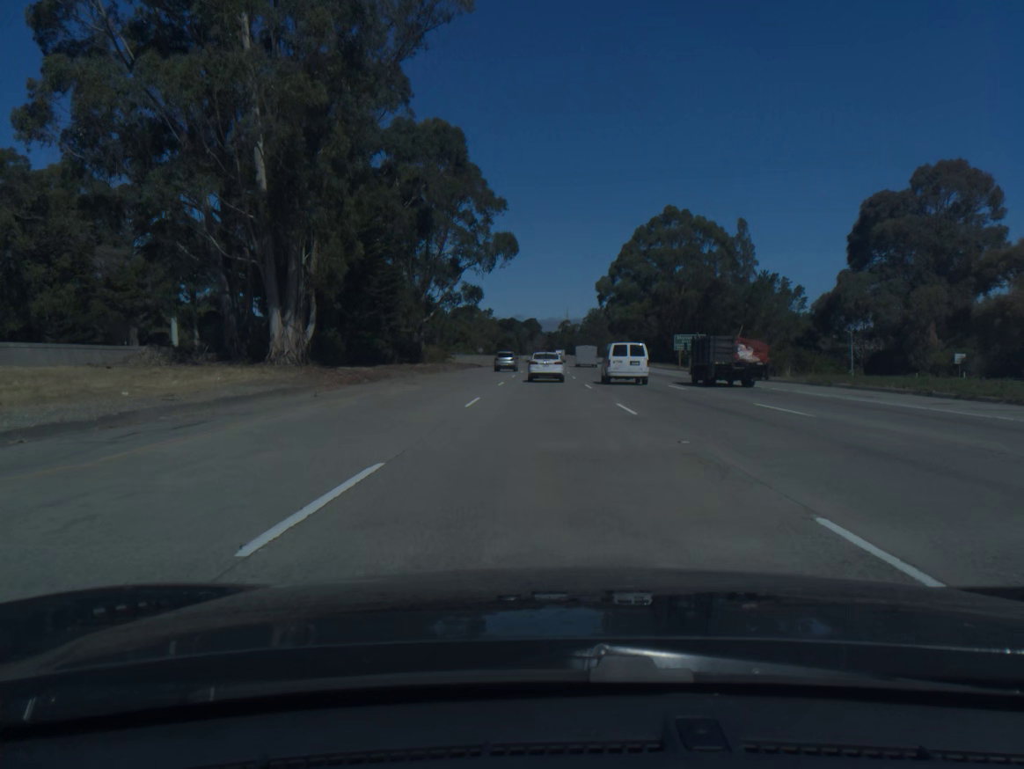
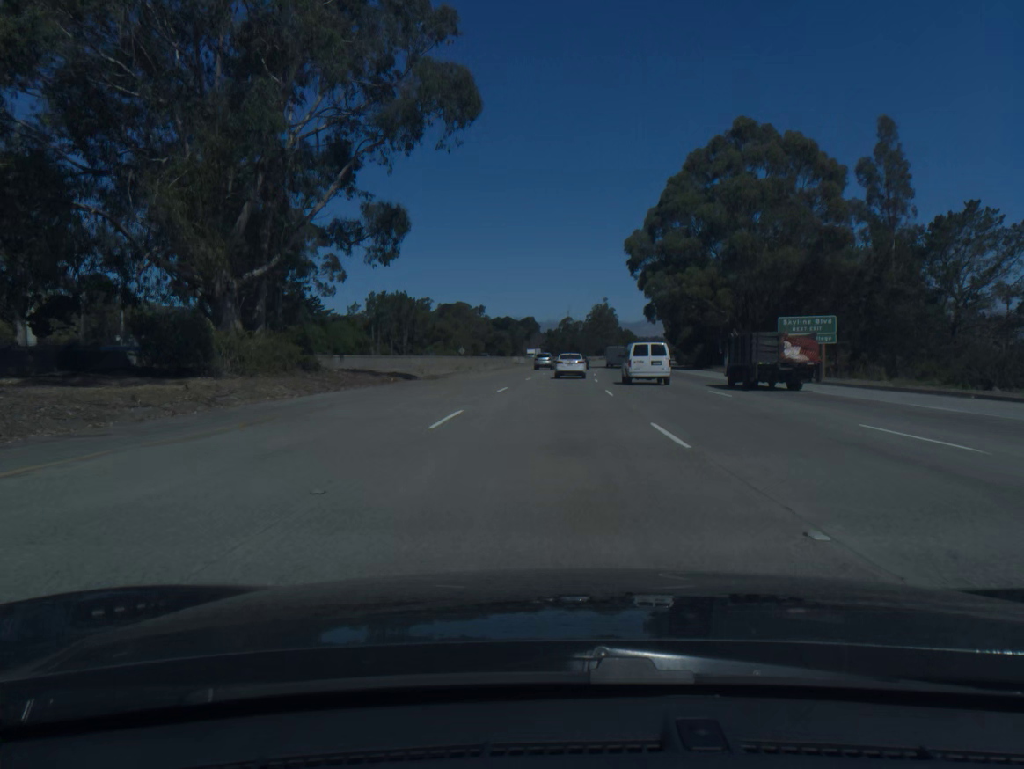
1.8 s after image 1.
(-0.1, +50.0) m; 0°
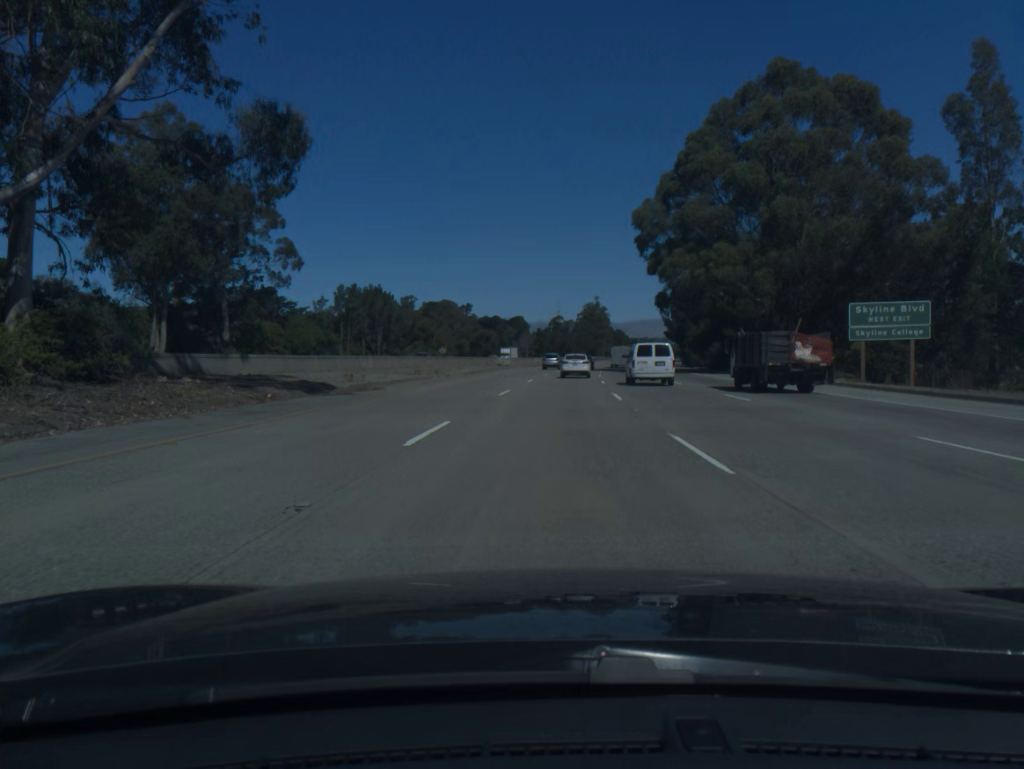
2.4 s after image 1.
(+0.1, +16.8) m; +1°
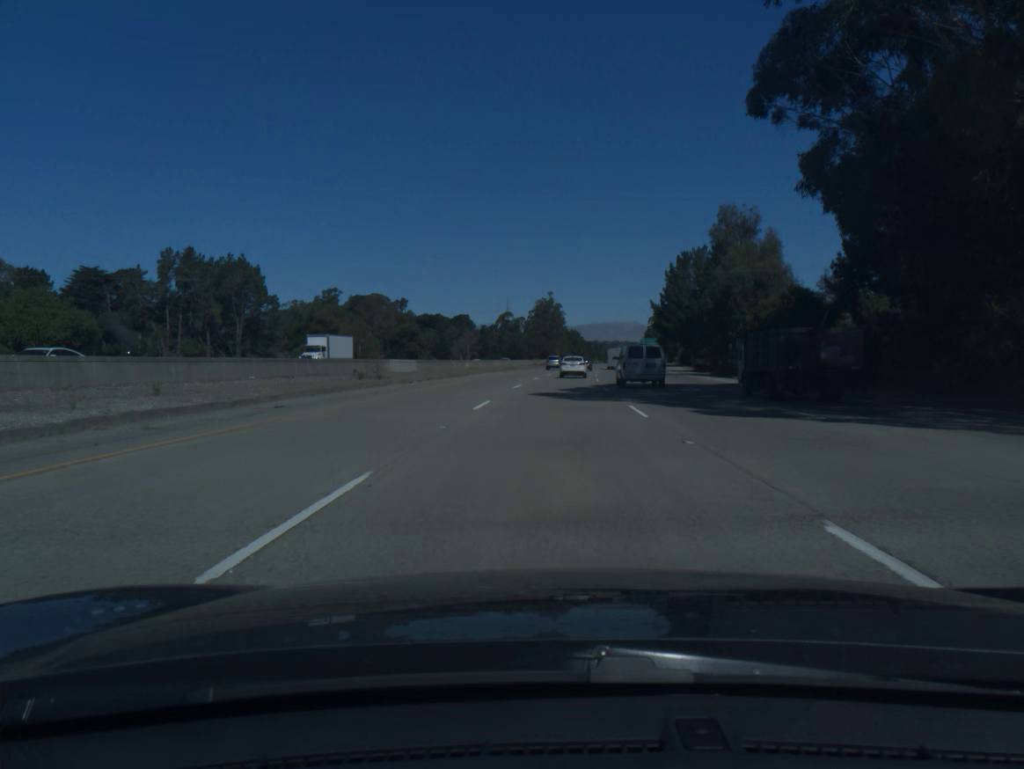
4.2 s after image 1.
(+1.4, +50.7) m; +3°
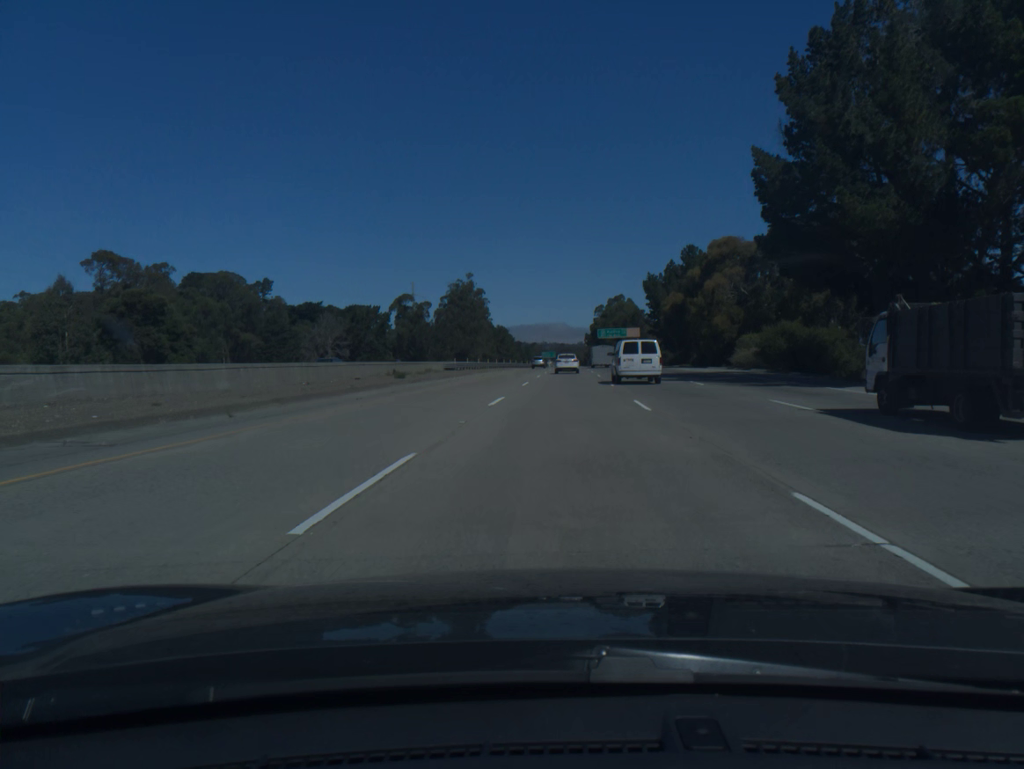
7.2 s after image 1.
(+3.8, +86.3) m; +5°
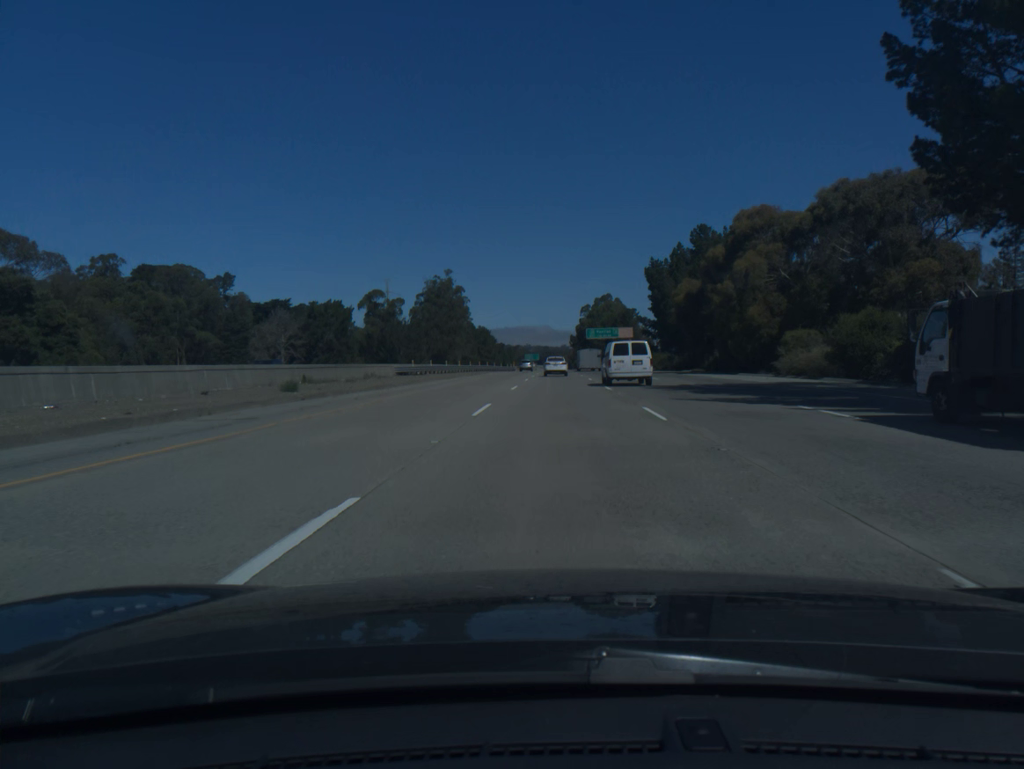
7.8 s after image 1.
(+0.2, +17.5) m; +1°
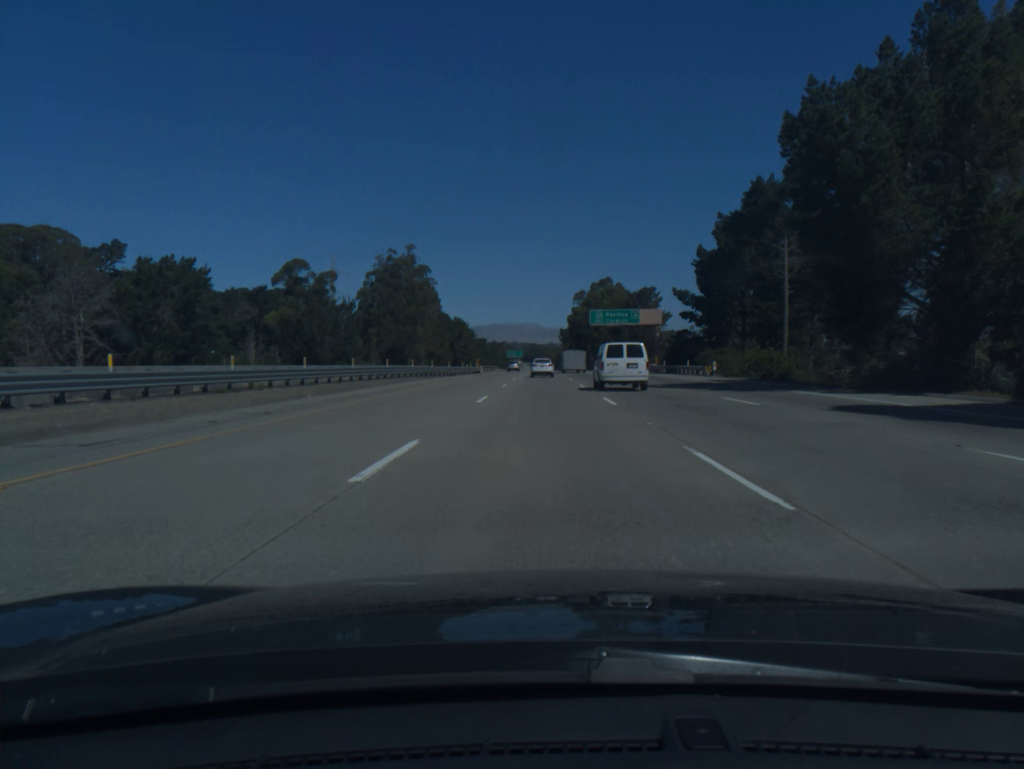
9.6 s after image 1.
(+0.9, +52.9) m; +1°
